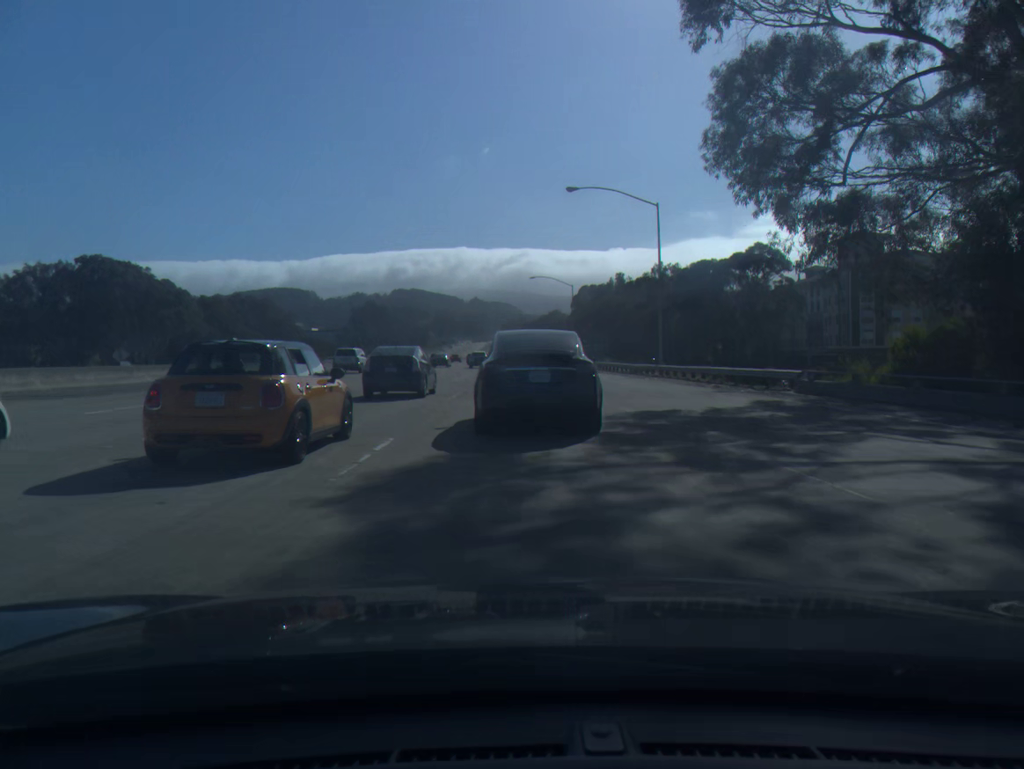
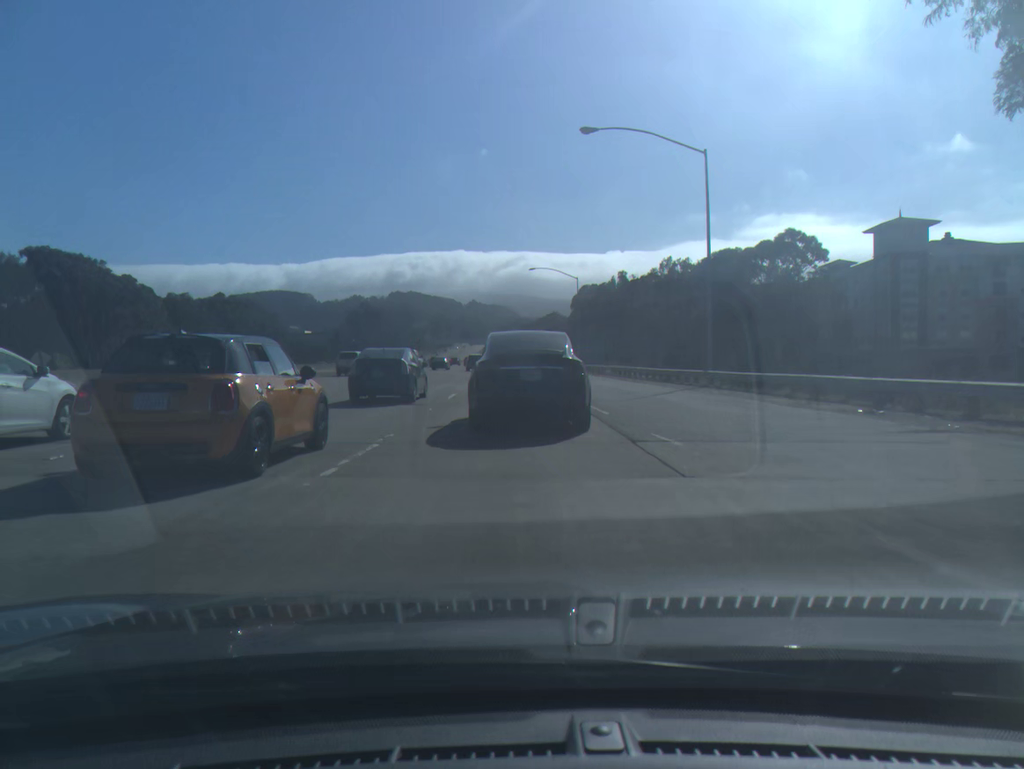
(0.0, +13.6) m; 0°
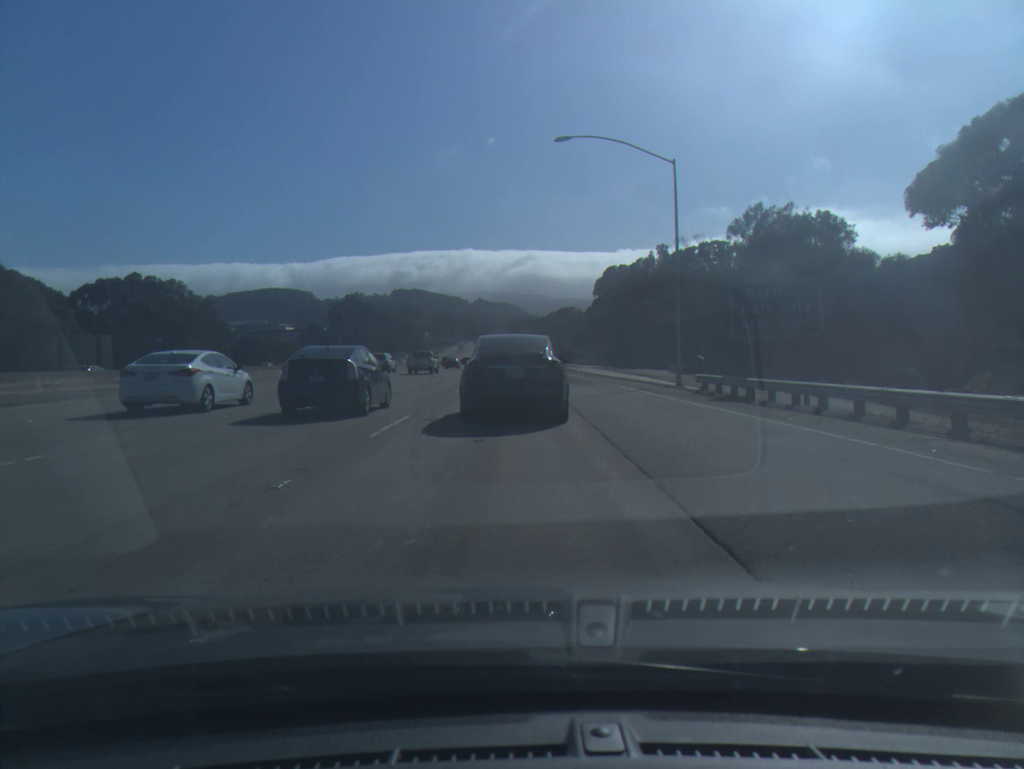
(-0.2, +54.5) m; -1°
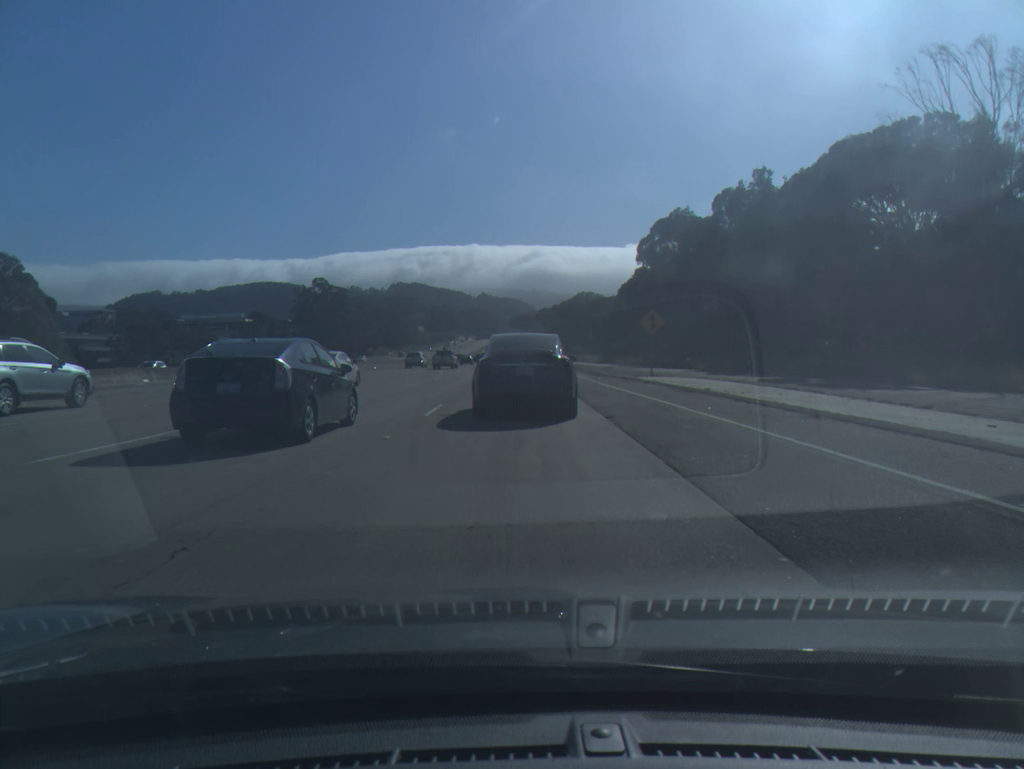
(-0.3, +68.9) m; 0°
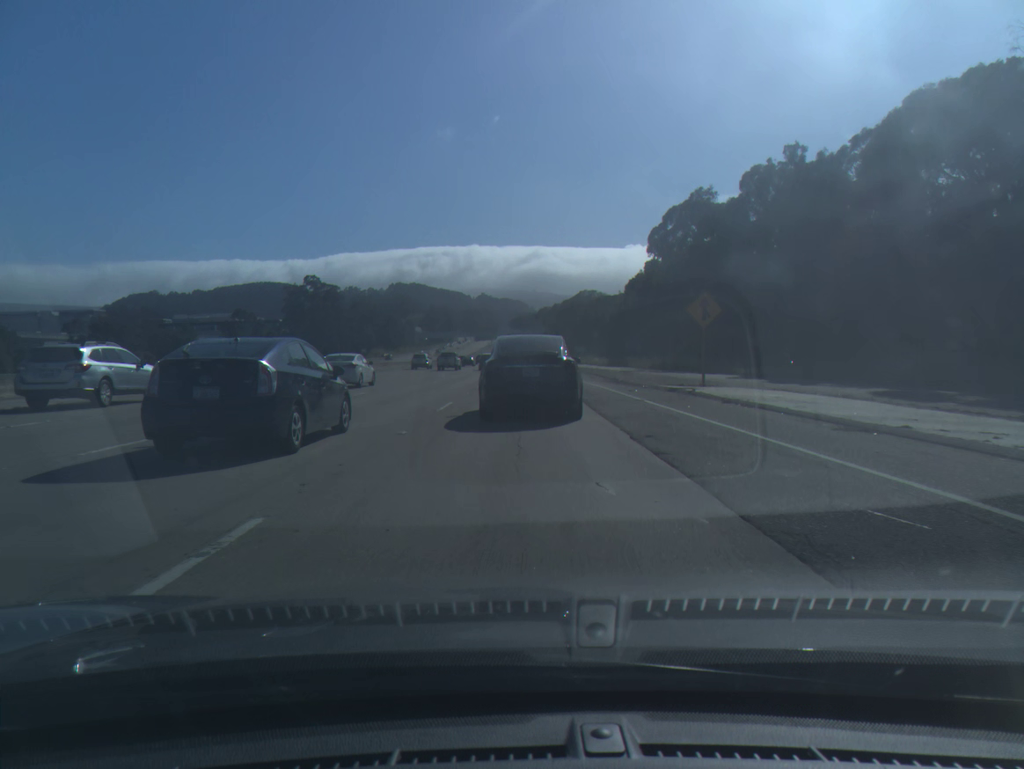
(0.0, +13.5) m; 0°
